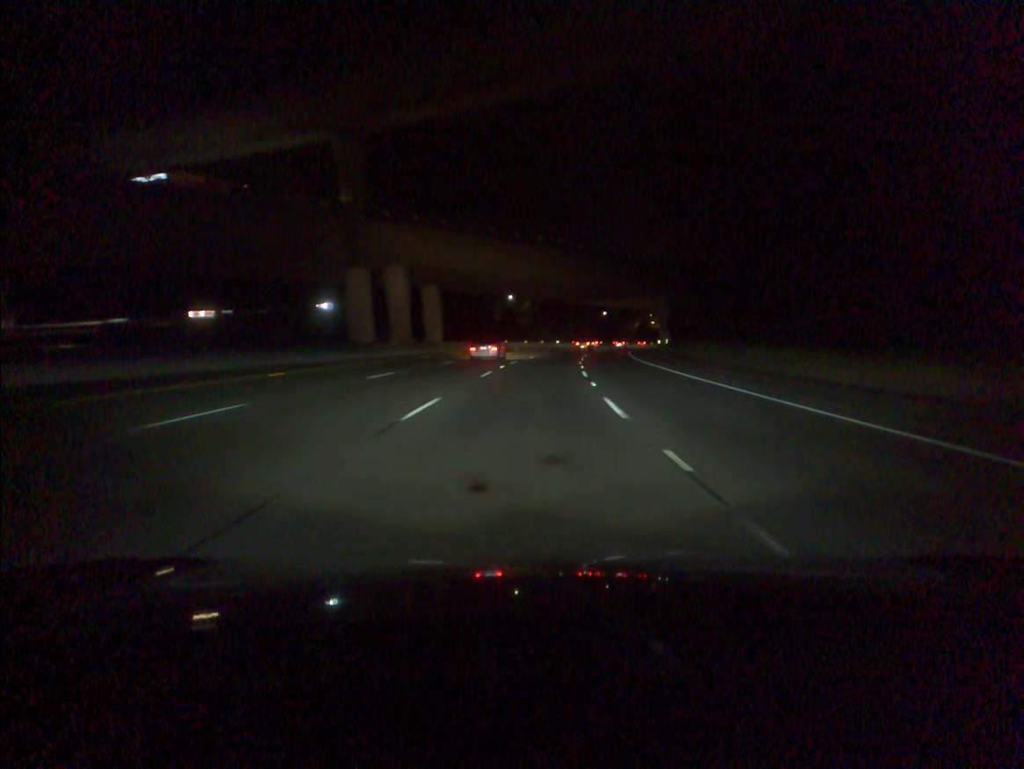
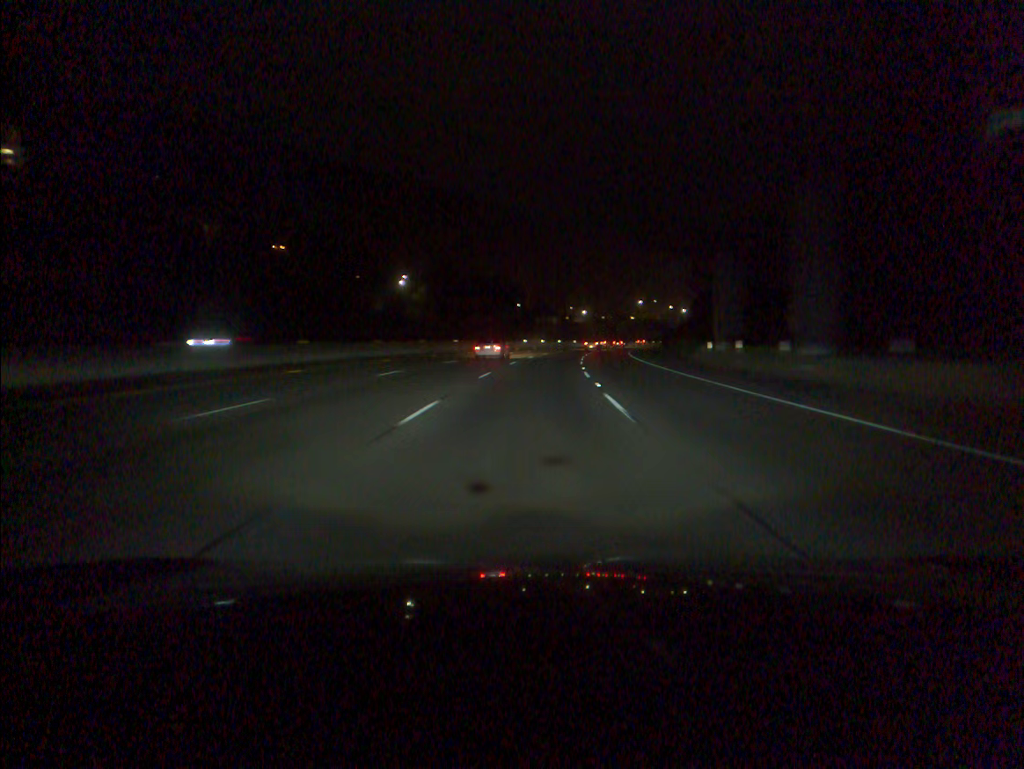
(+4.0, +71.0) m; +7°
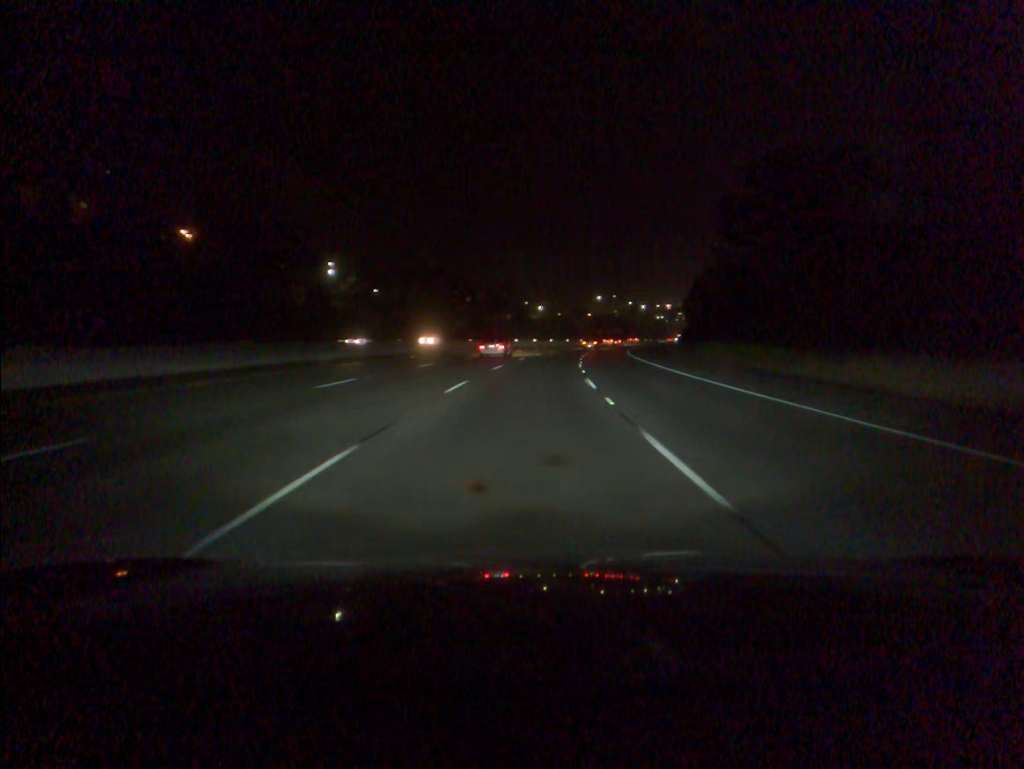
(+1.0, +35.6) m; +3°
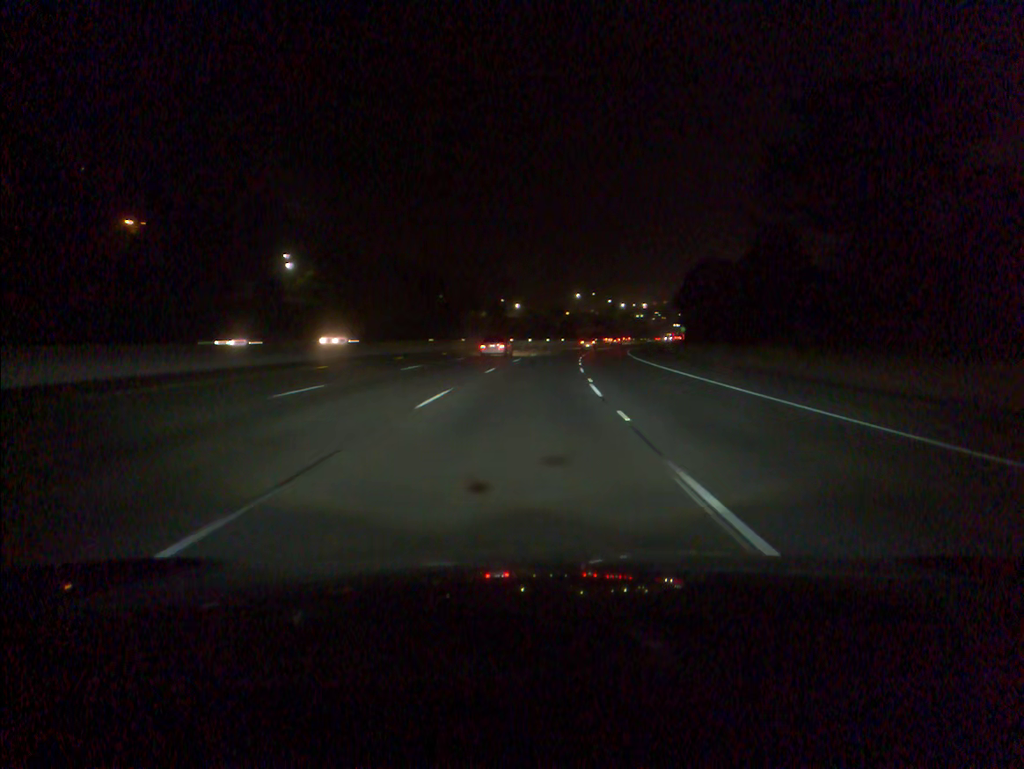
(+0.3, +17.8) m; +2°
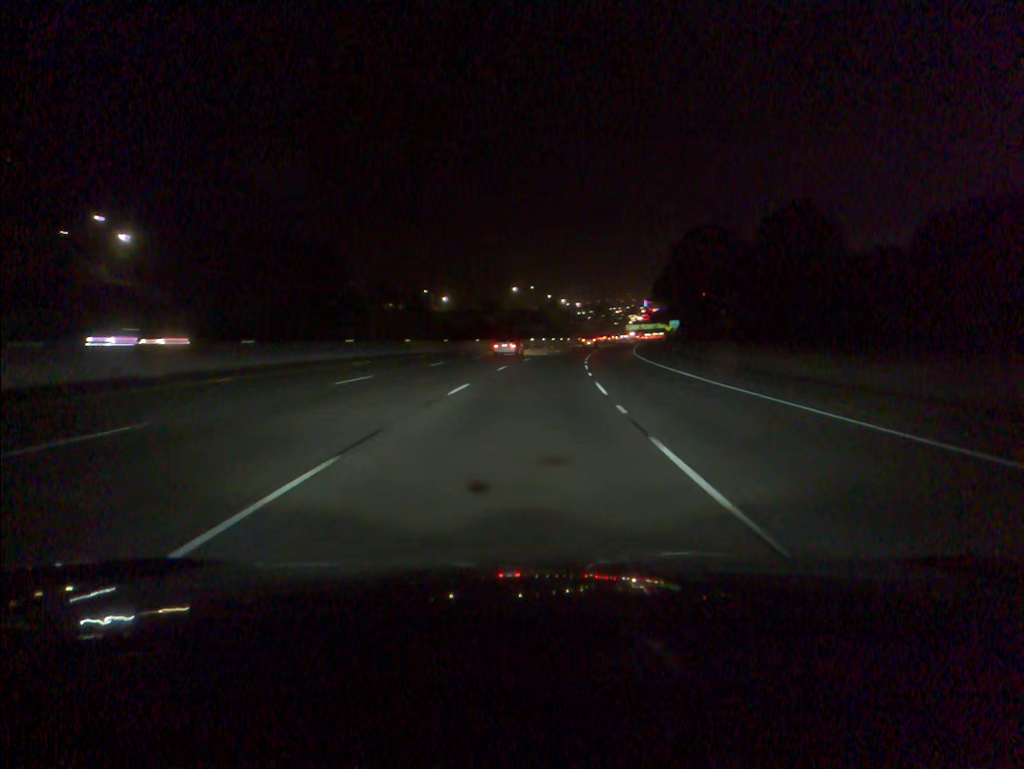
(+2.2, +53.2) m; +5°
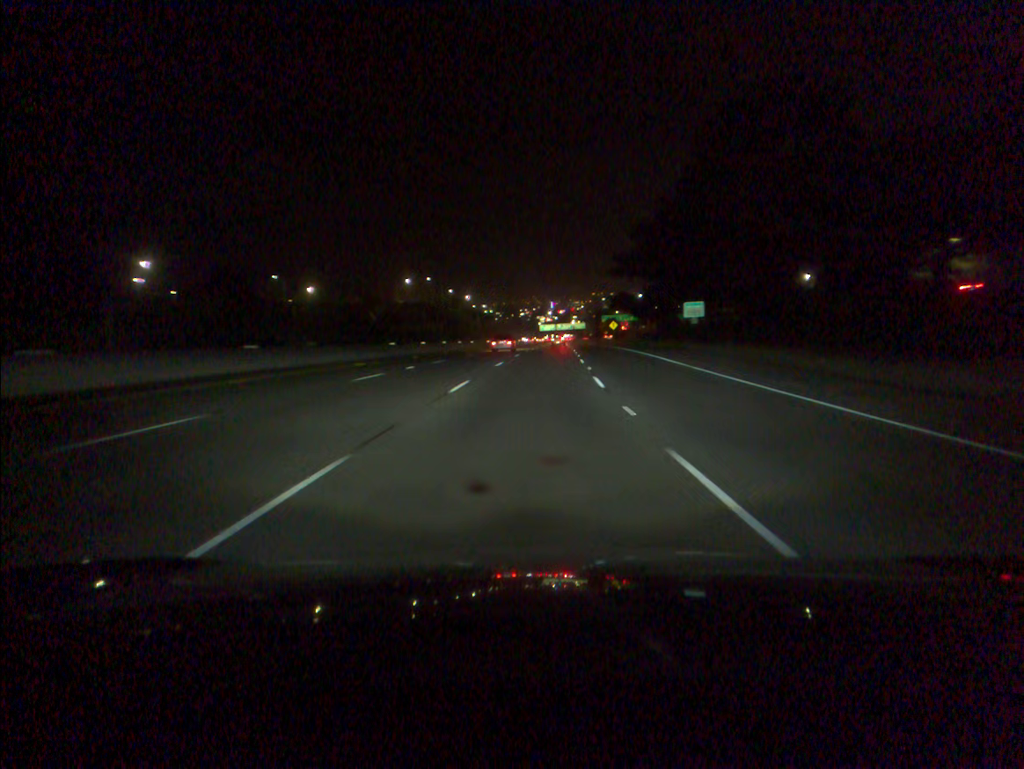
(+4.5, +70.7) m; +7°
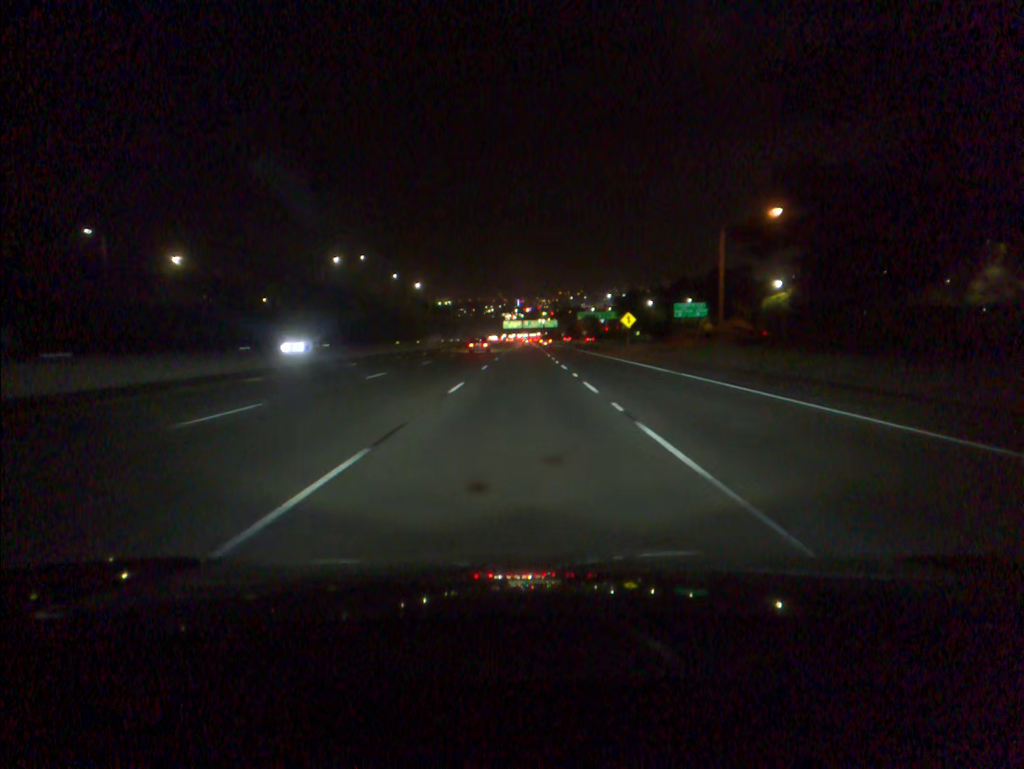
(+2.4, +70.3) m; +3°
